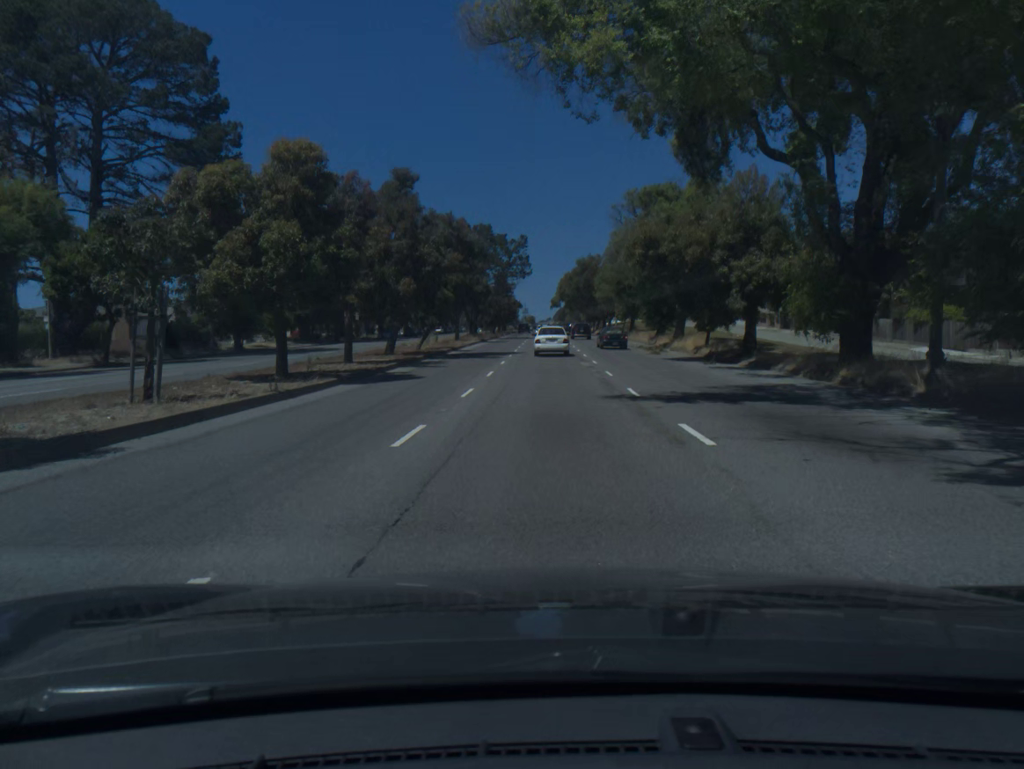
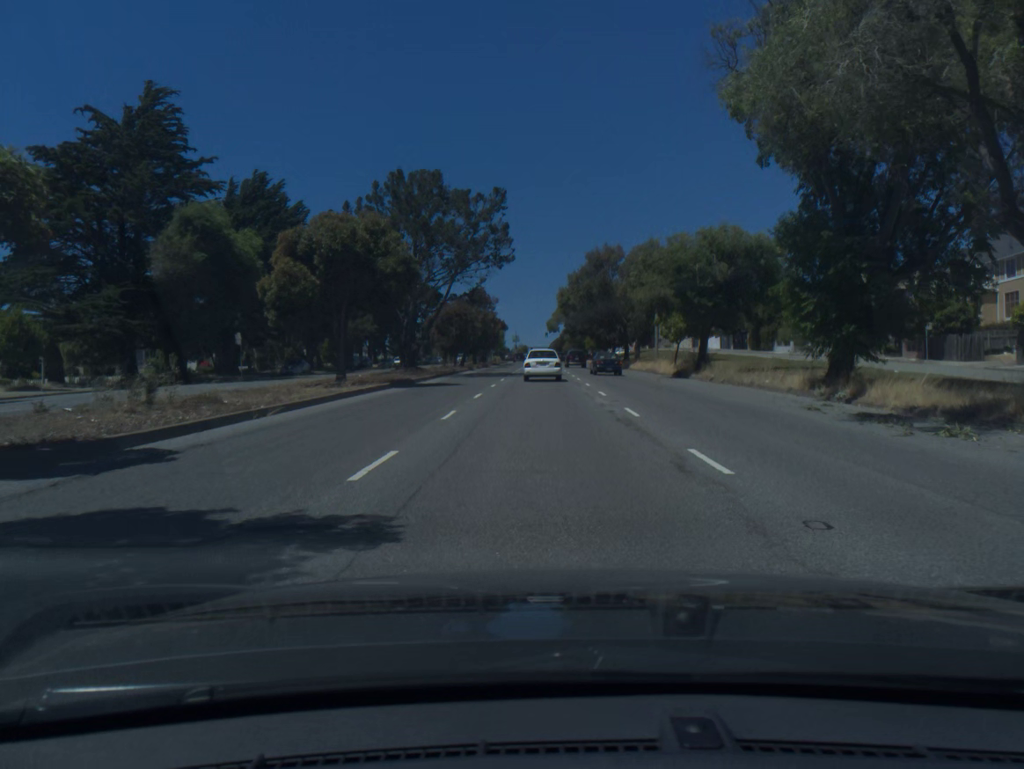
(+0.2, +37.5) m; 0°
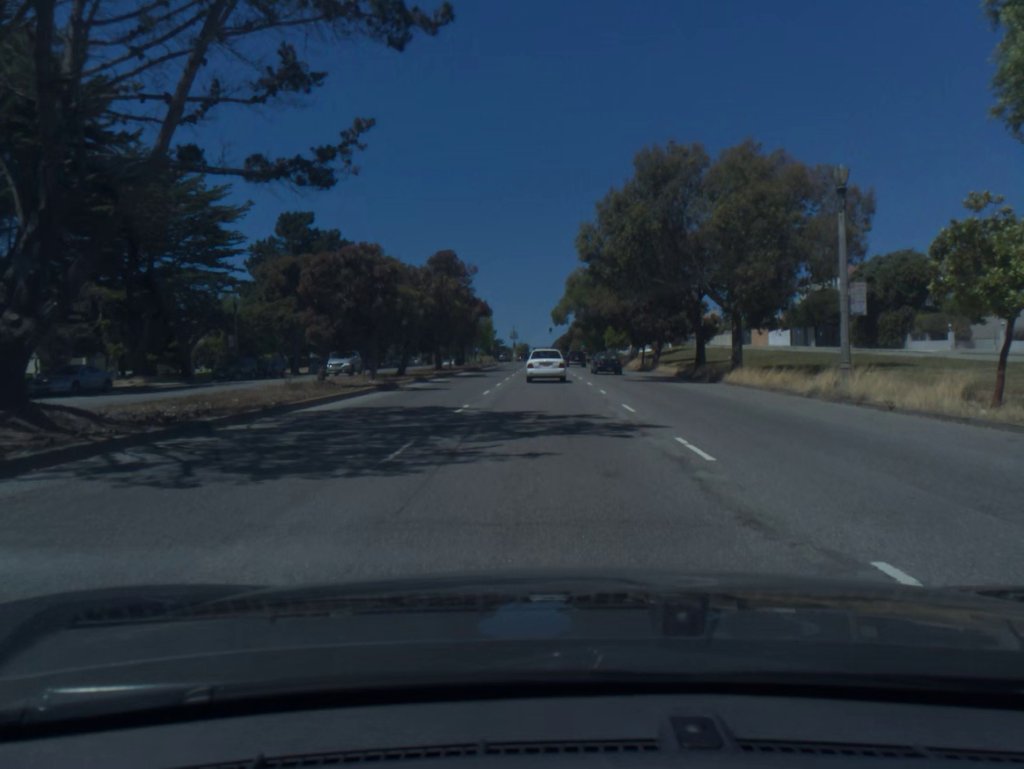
(-0.1, +34.7) m; 0°
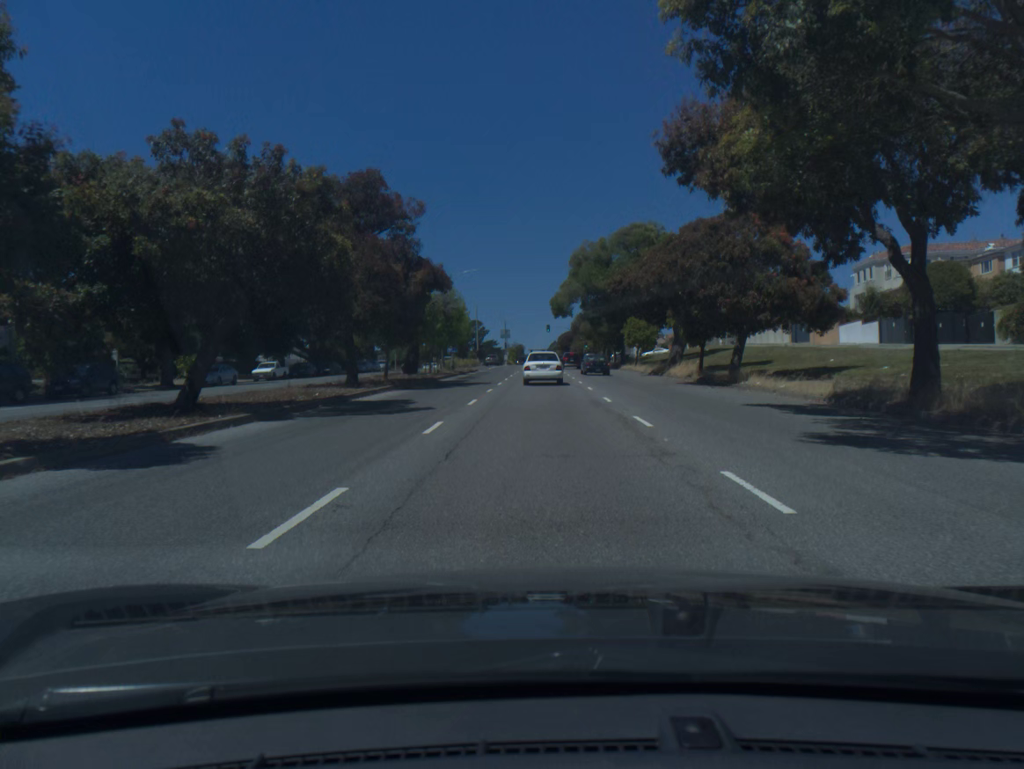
(0.0, +25.1) m; 0°
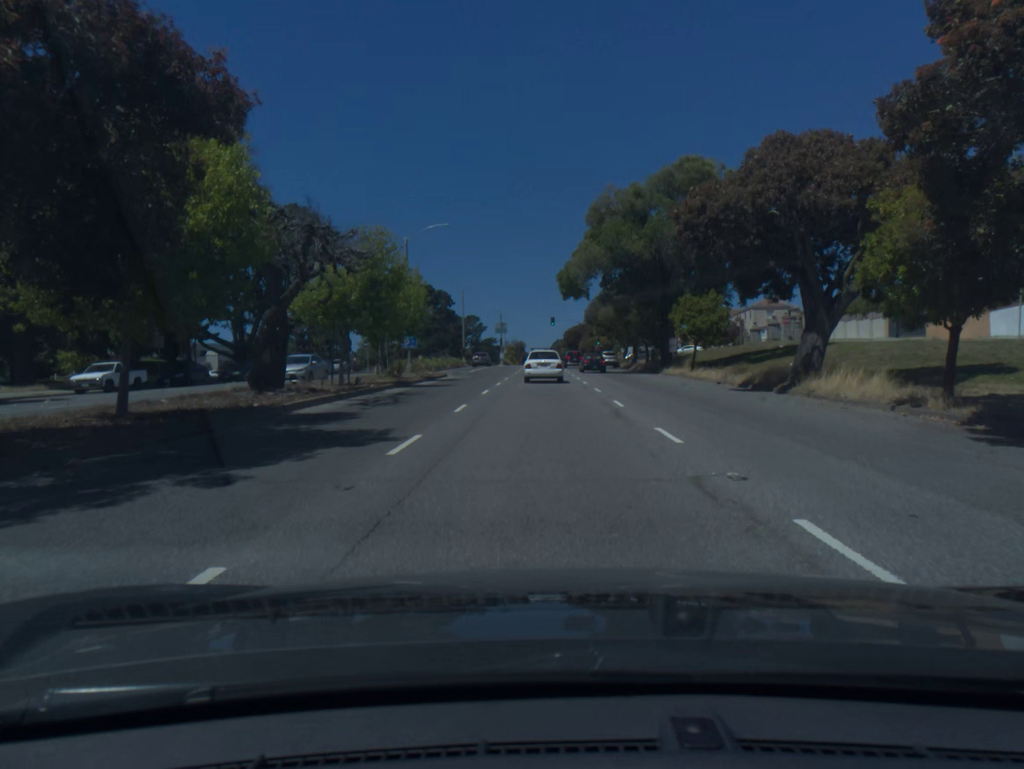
(0.0, +24.7) m; 0°
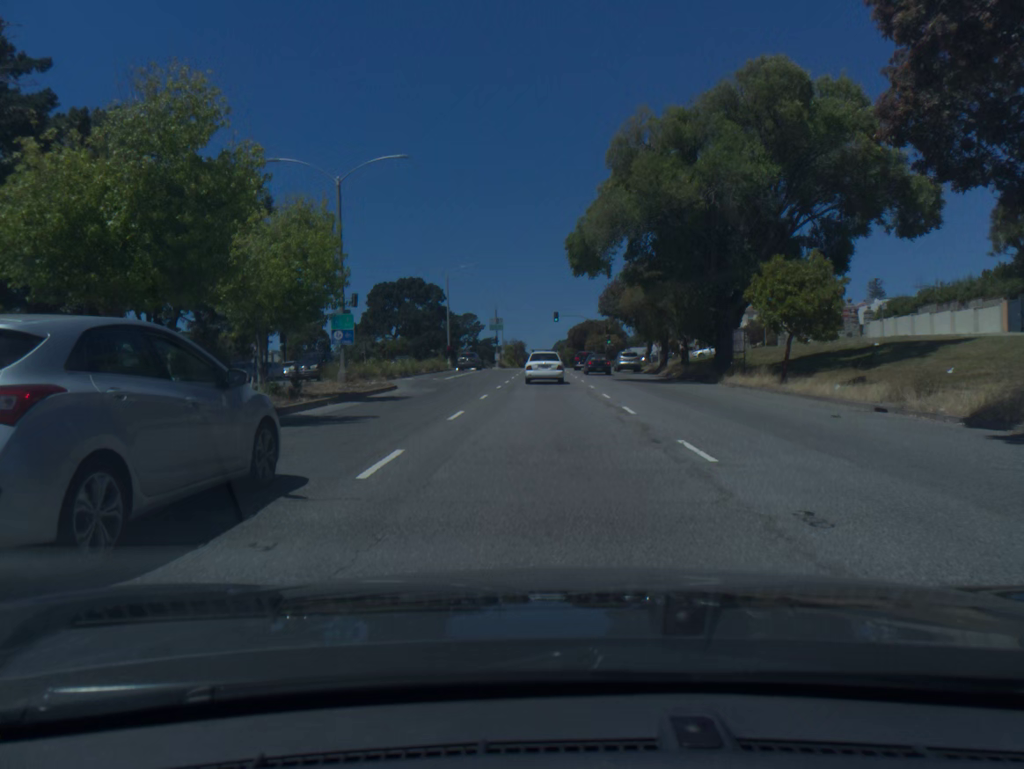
(0.0, +16.4) m; 0°
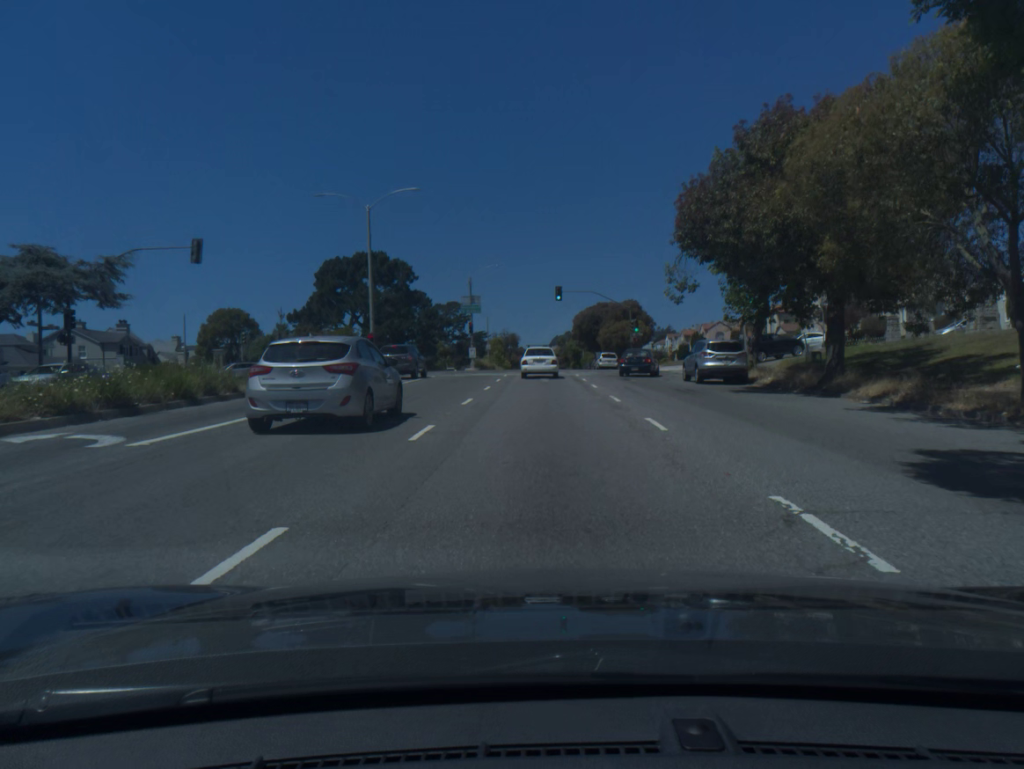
(+0.1, +32.8) m; 0°
